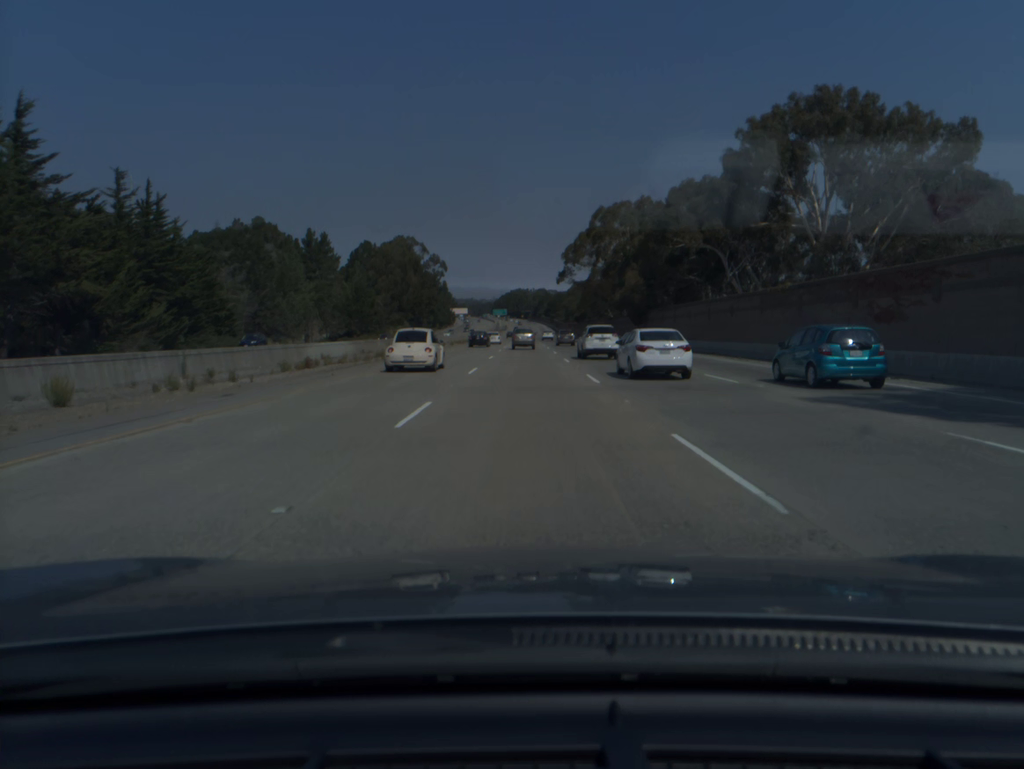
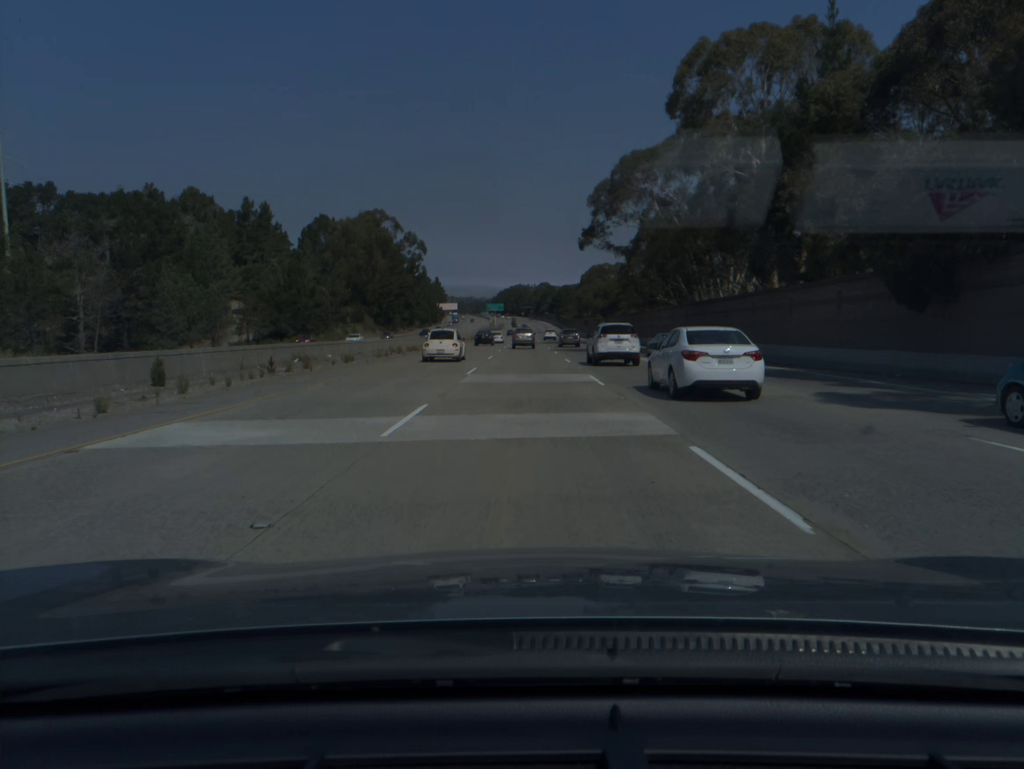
(0.0, +59.3) m; 0°
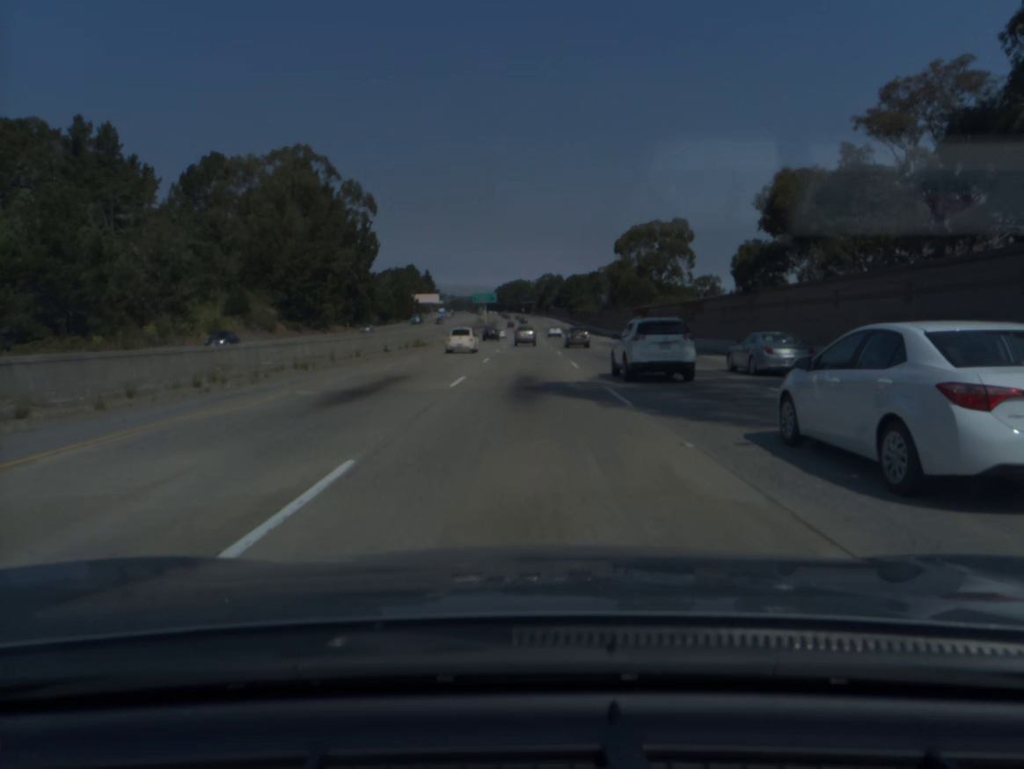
(0.0, +79.2) m; 0°
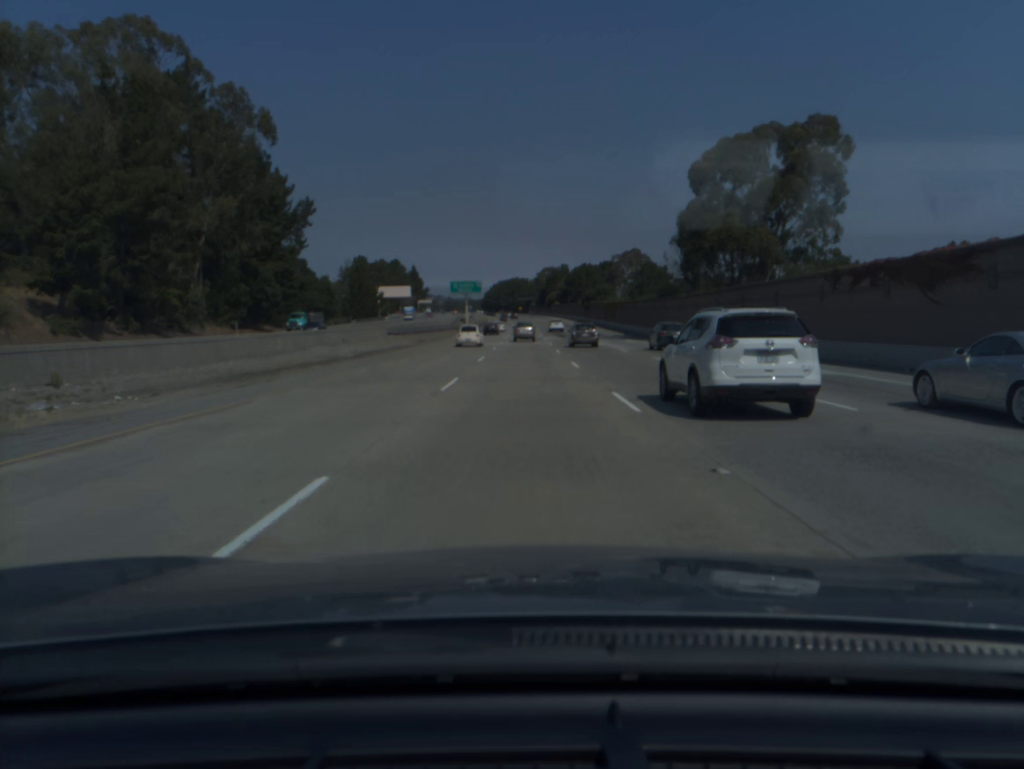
(+0.1, +59.5) m; 0°
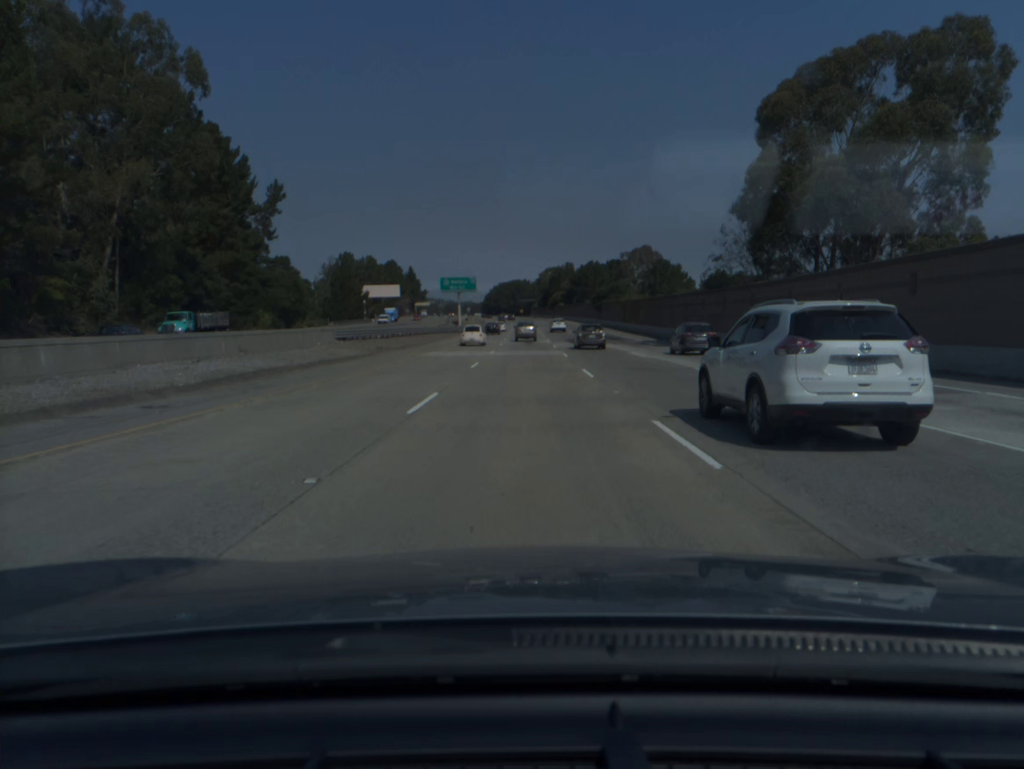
(0.0, +19.9) m; 0°
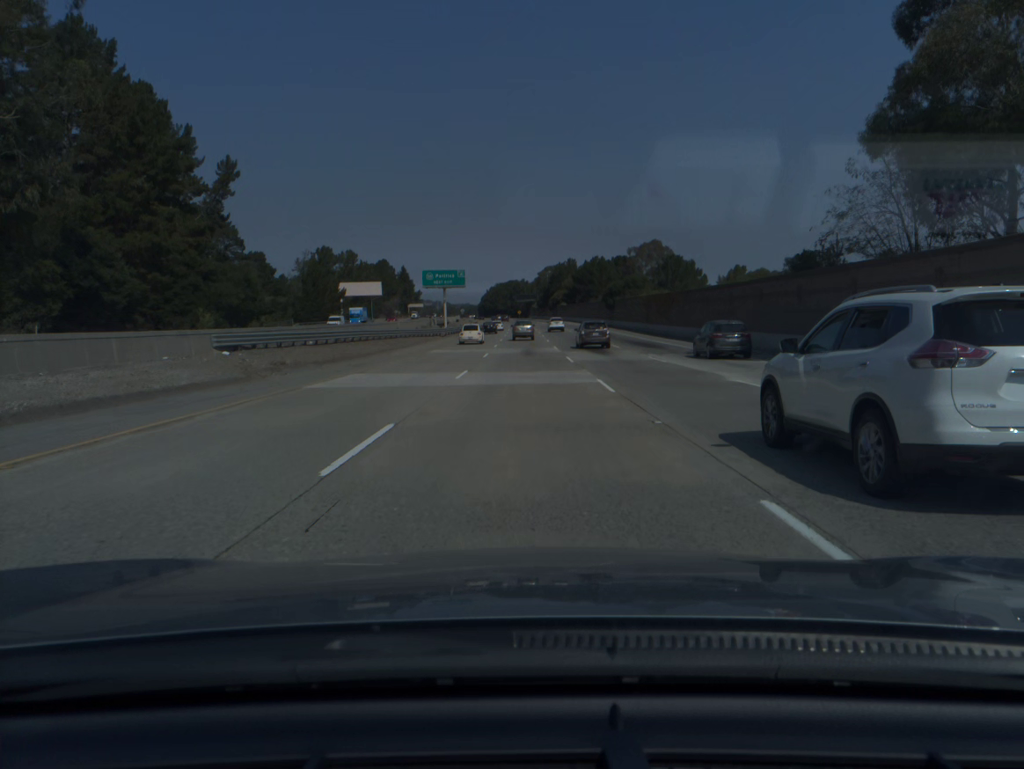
(0.0, +19.9) m; 0°
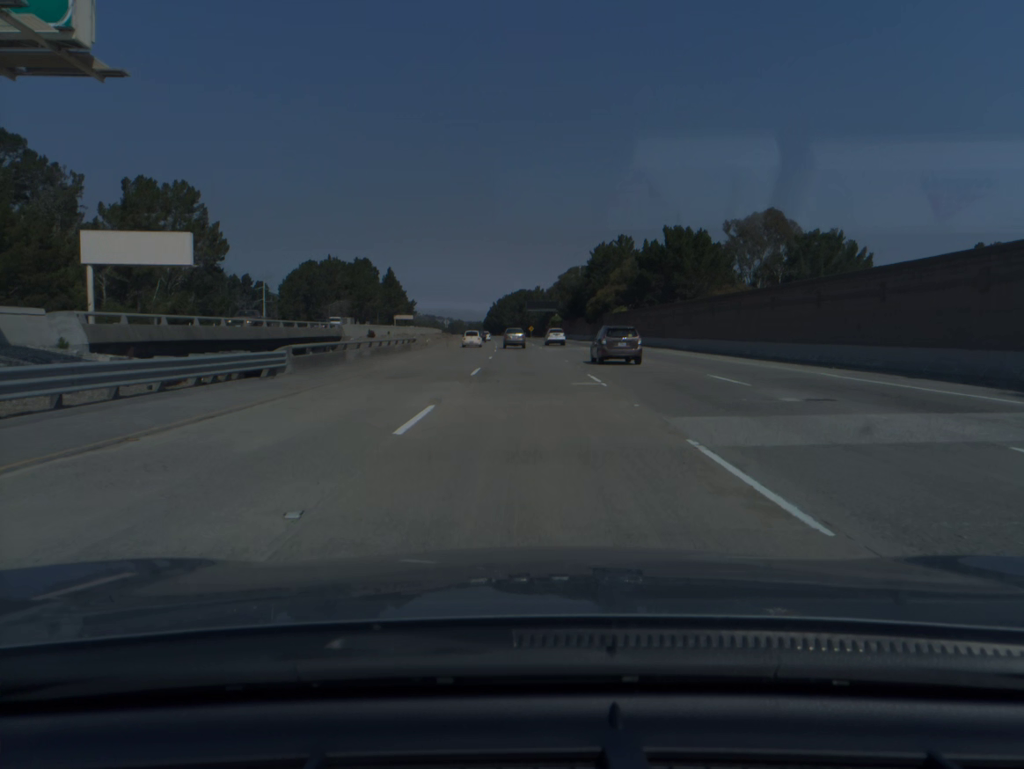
(-0.4, +99.2) m; -1°
